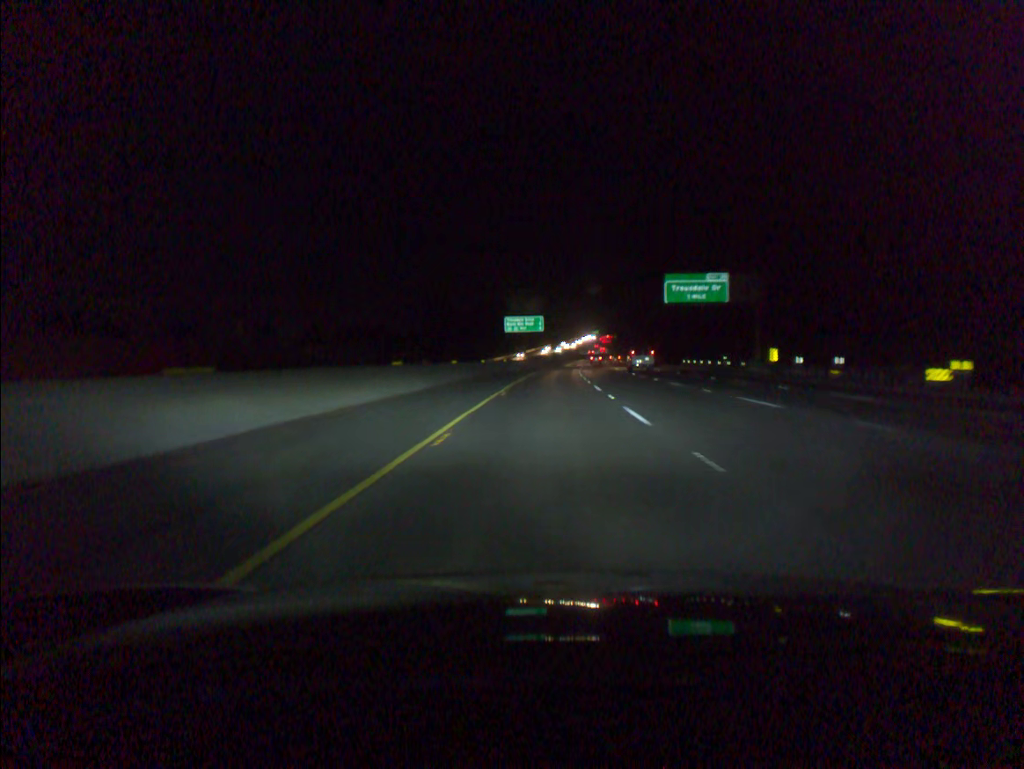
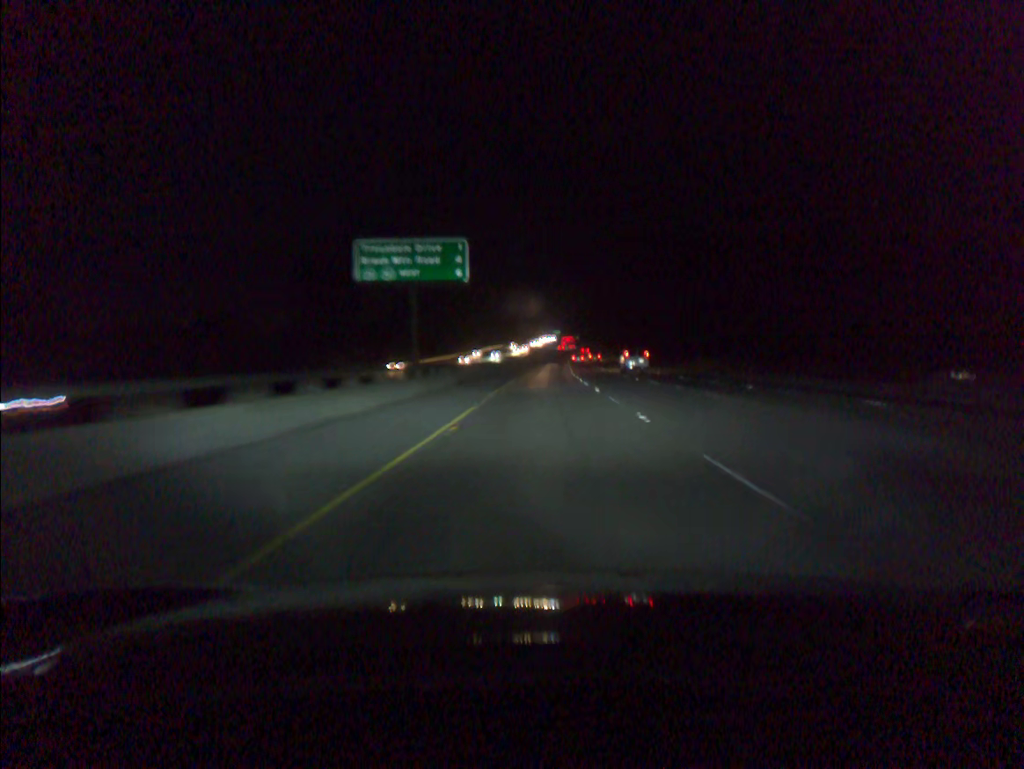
(+2.2, +81.9) m; +3°
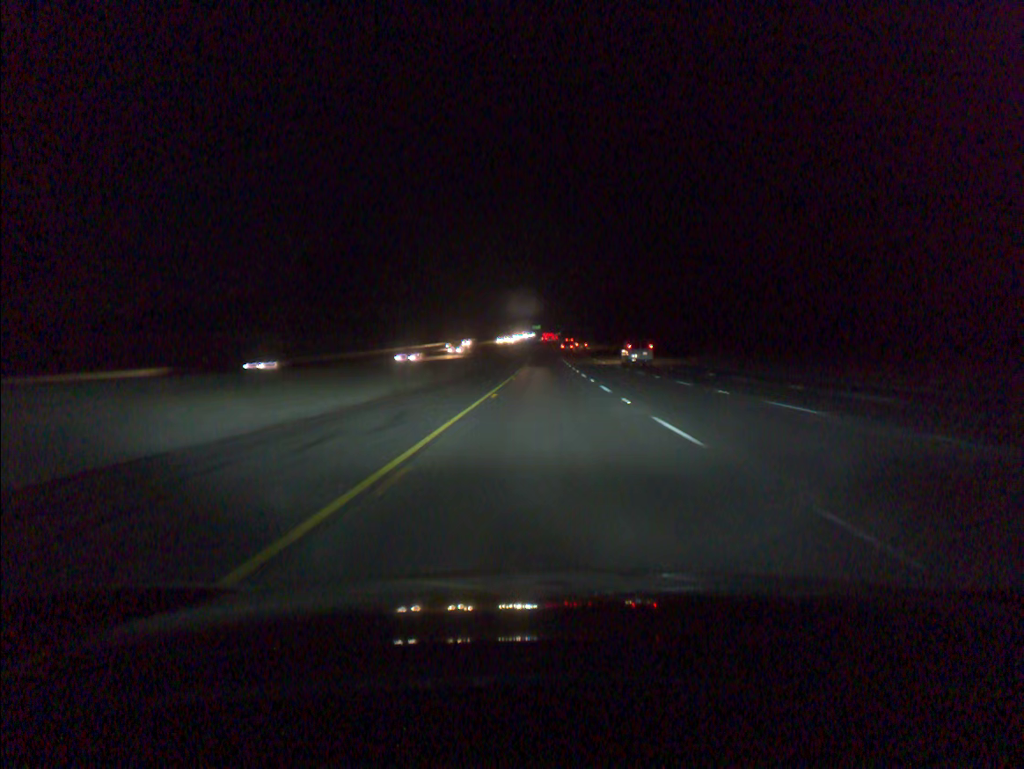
(+1.1, +81.7) m; +1°
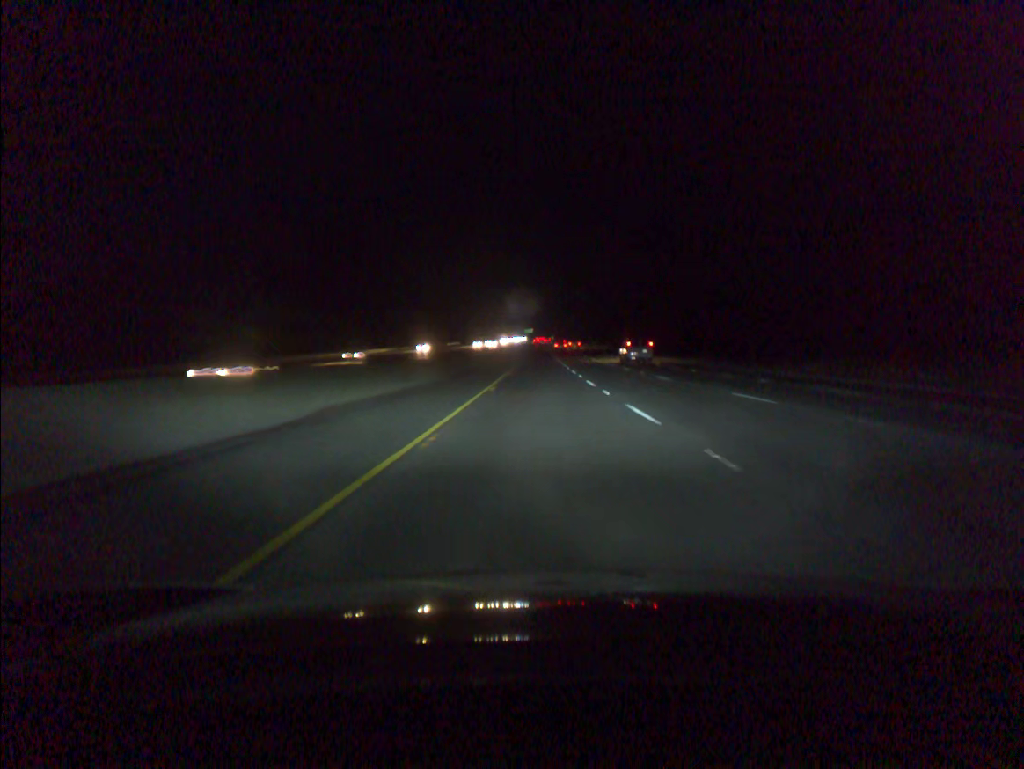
(+0.3, +40.8) m; +1°
